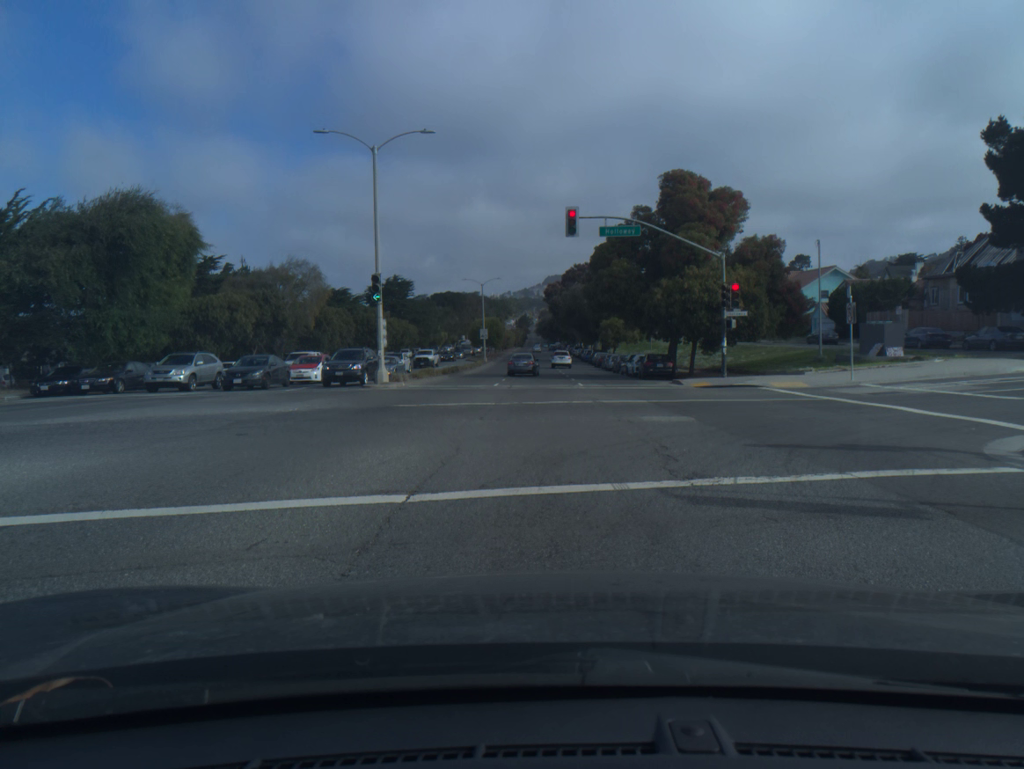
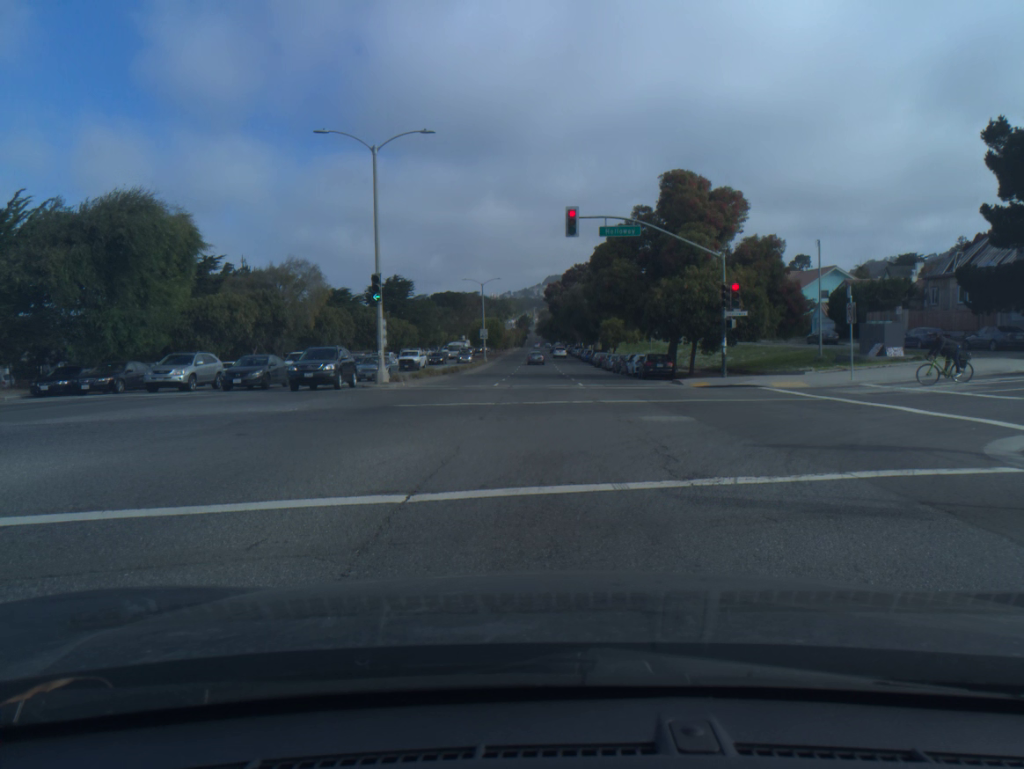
(0.0, 0.0) m; 0°
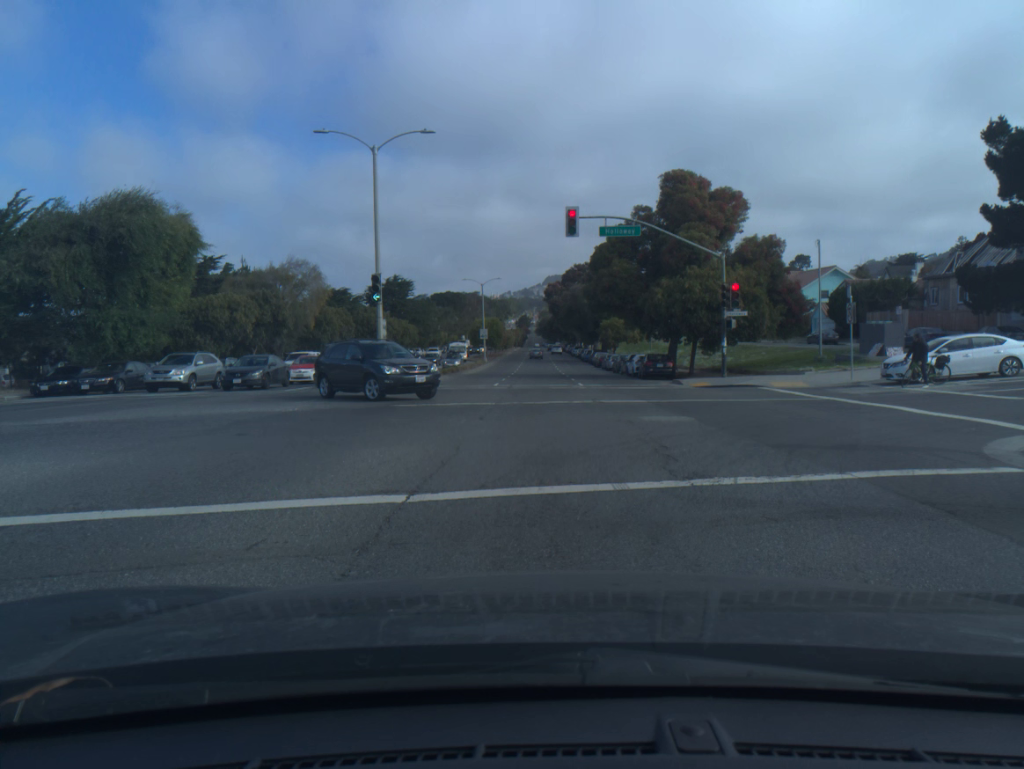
(0.0, 0.0) m; 0°
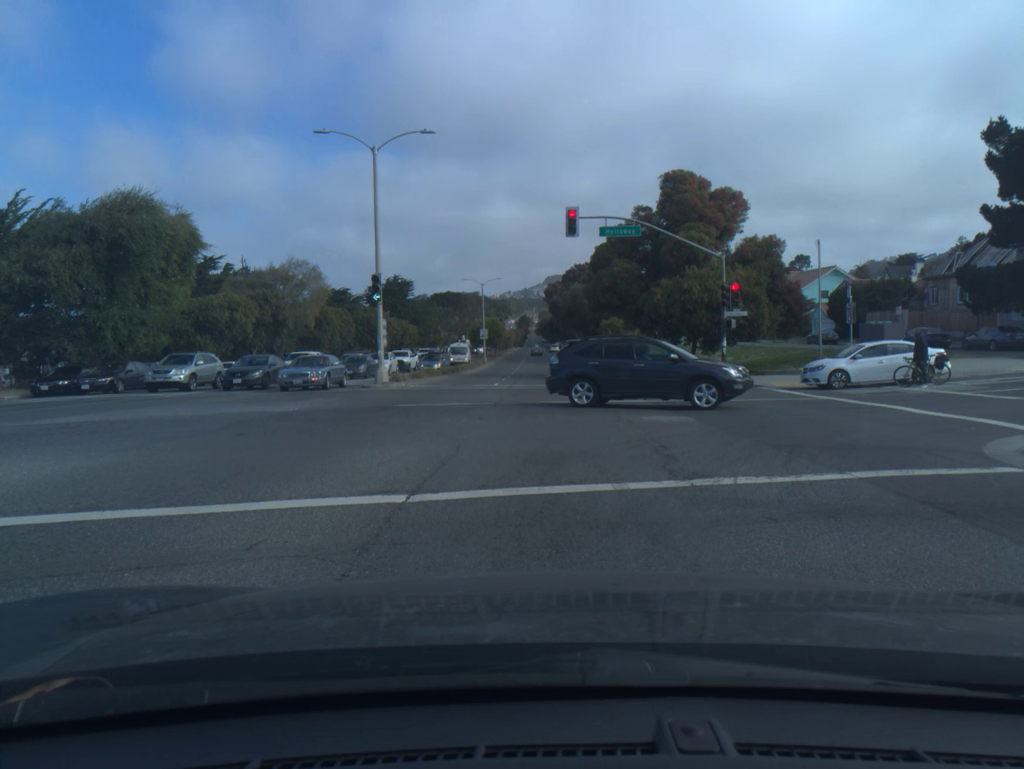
(0.0, 0.0) m; 0°
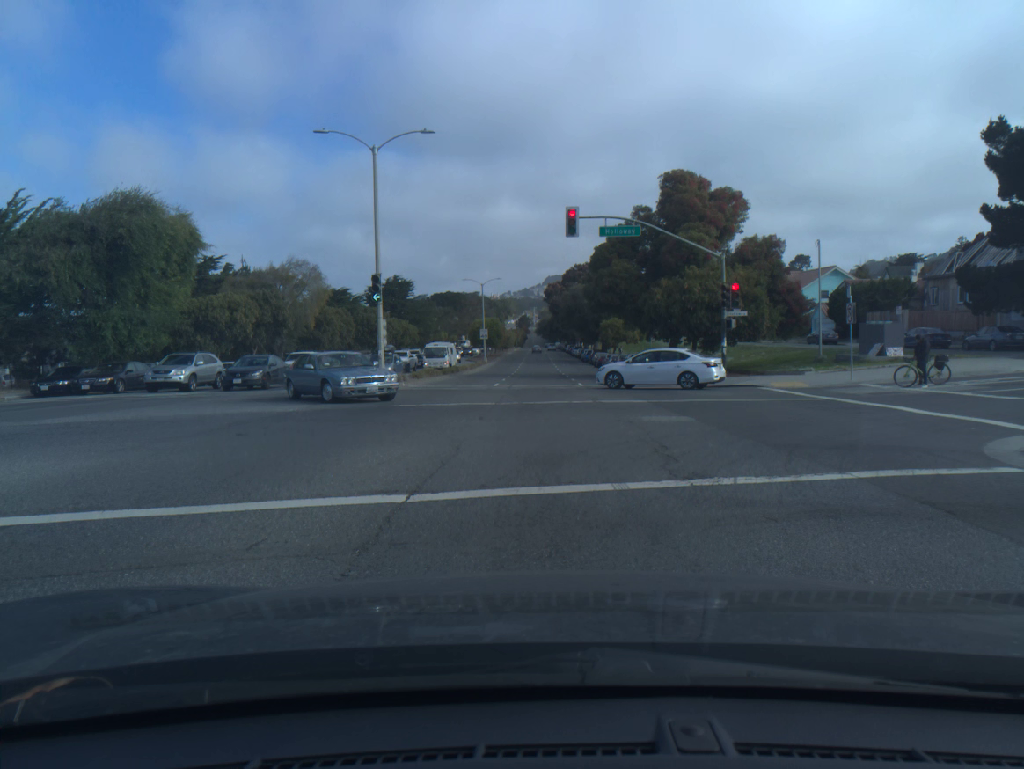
(0.0, 0.0) m; 0°
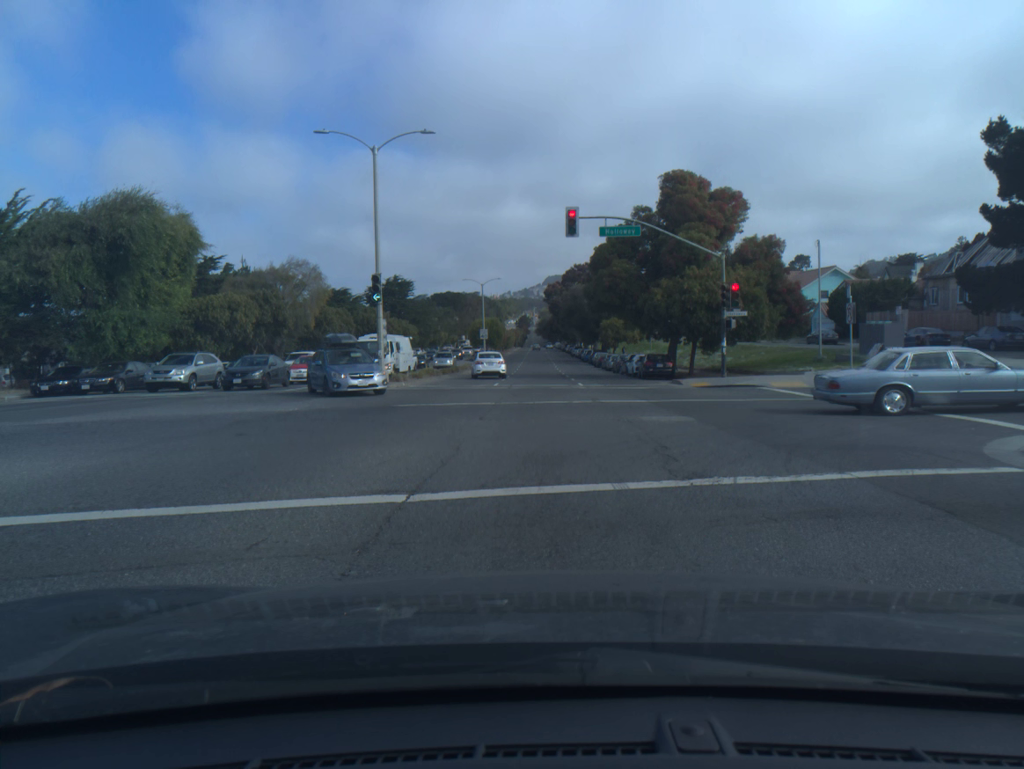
(0.0, 0.0) m; 0°
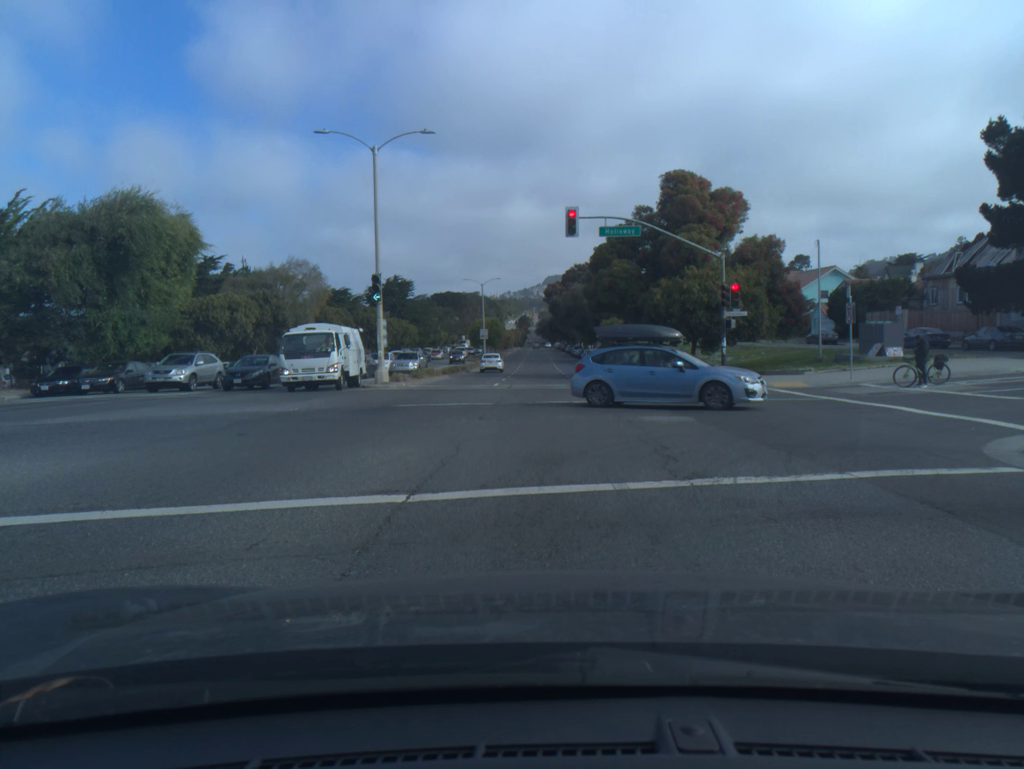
(0.0, 0.0) m; 0°
